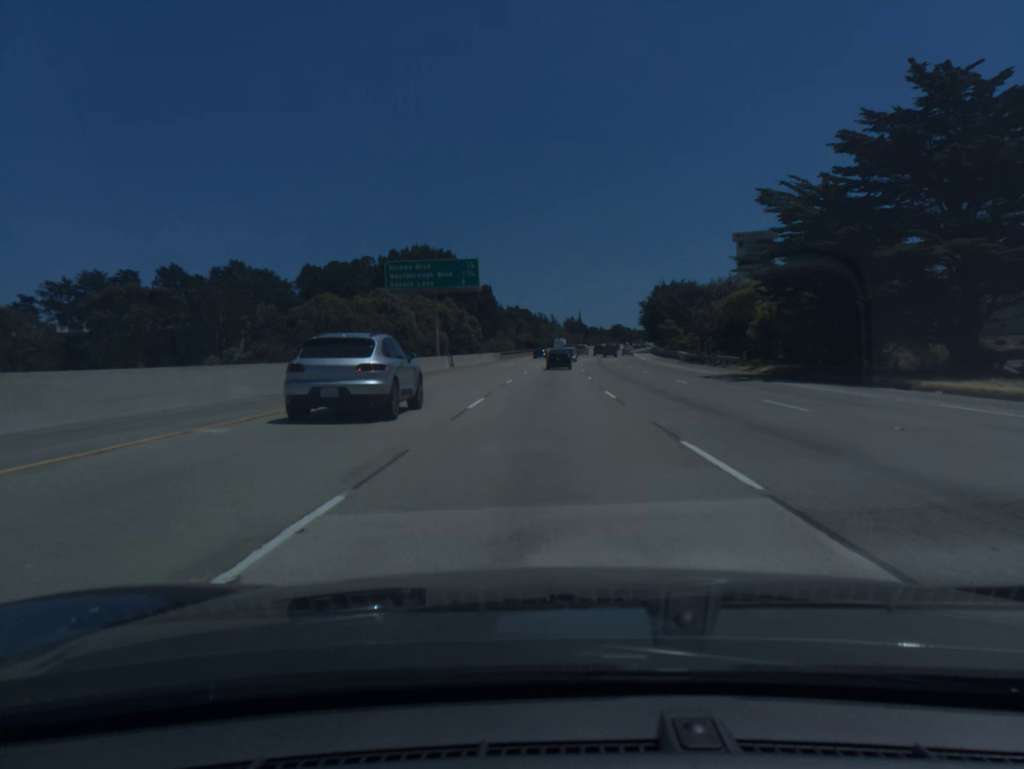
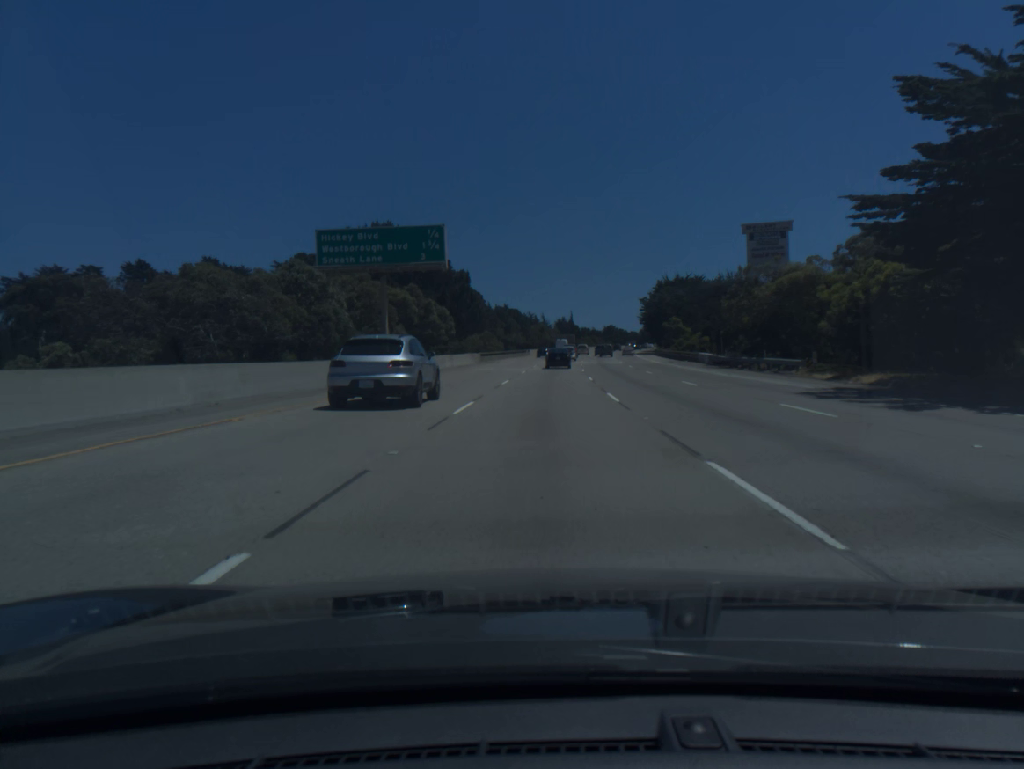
(+0.1, +16.6) m; +1°
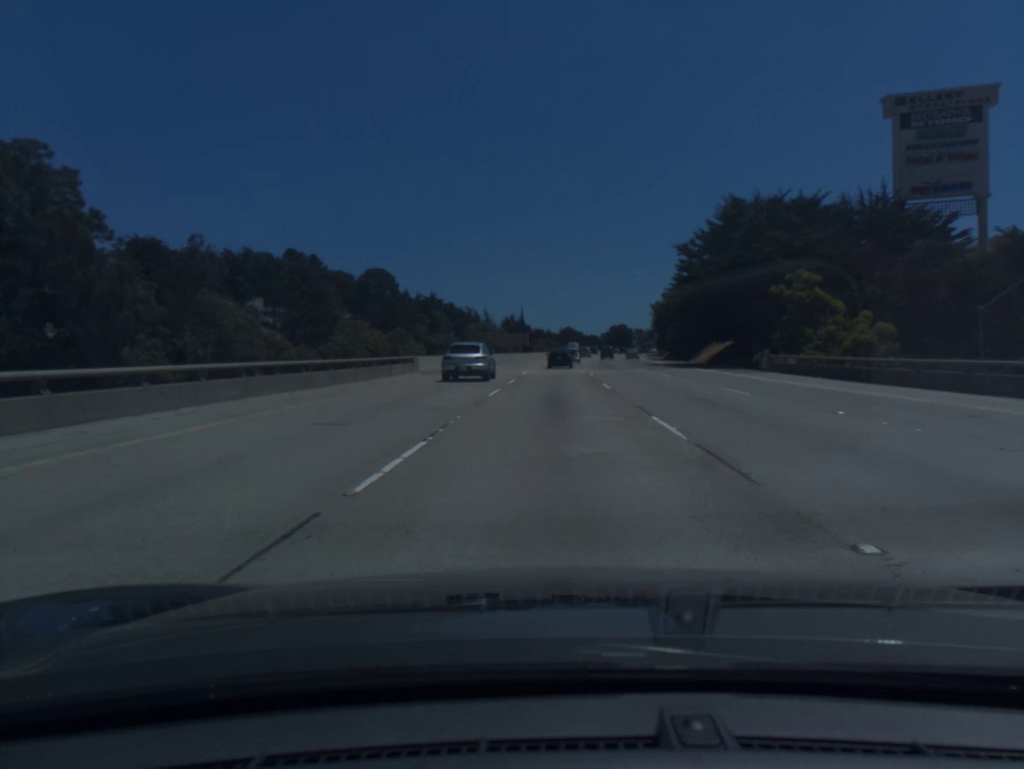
(+2.3, +82.1) m; +4°
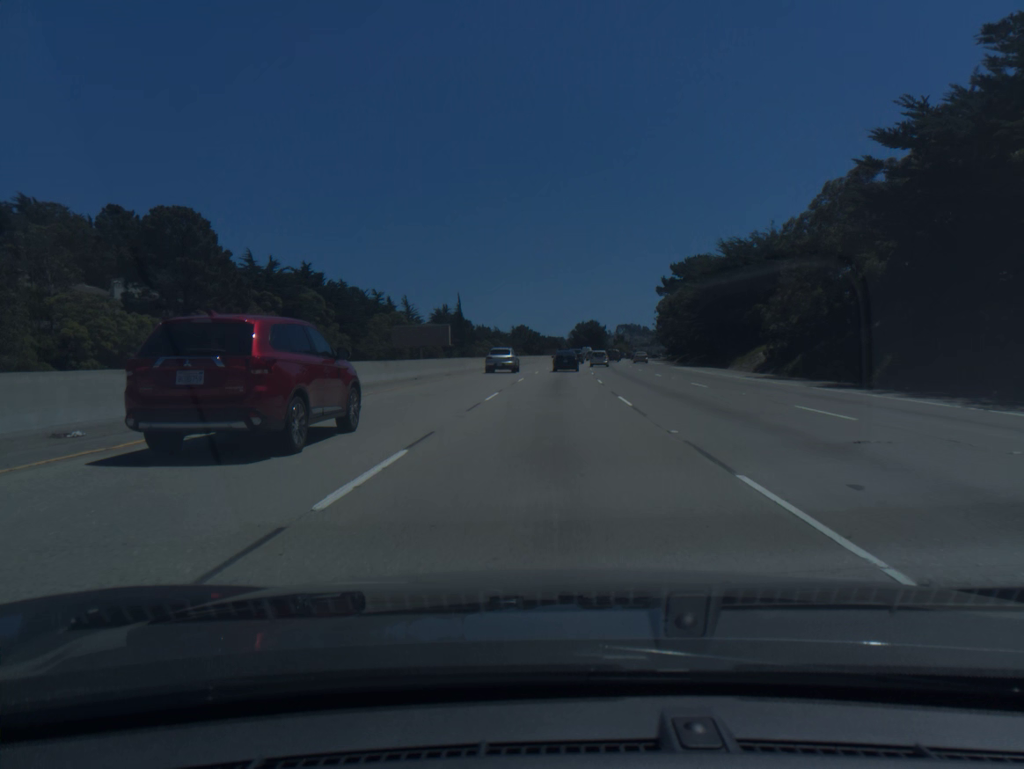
(+2.7, +79.8) m; +4°
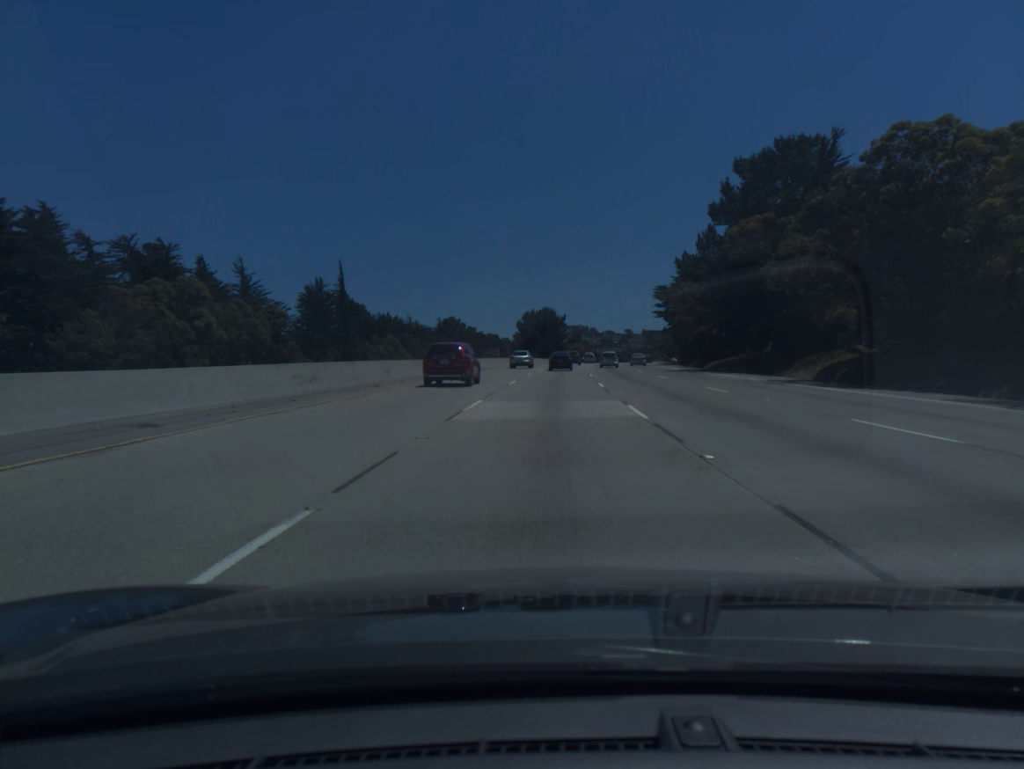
(+2.9, +77.0) m; +4°
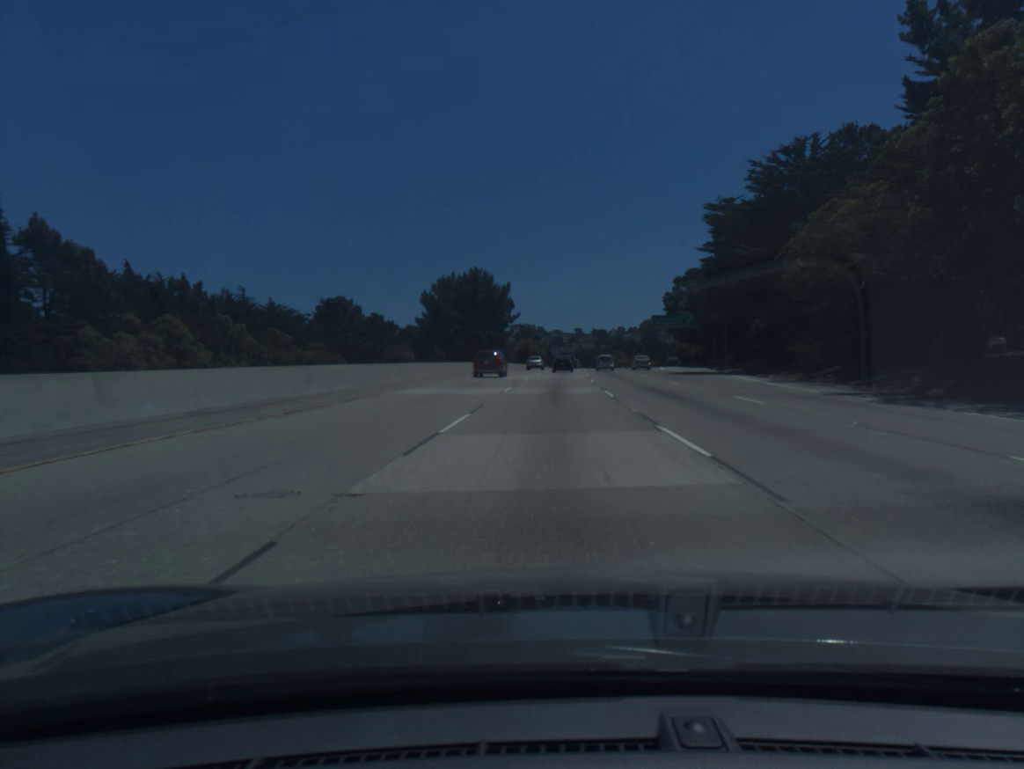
(+2.6, +78.0) m; +4°
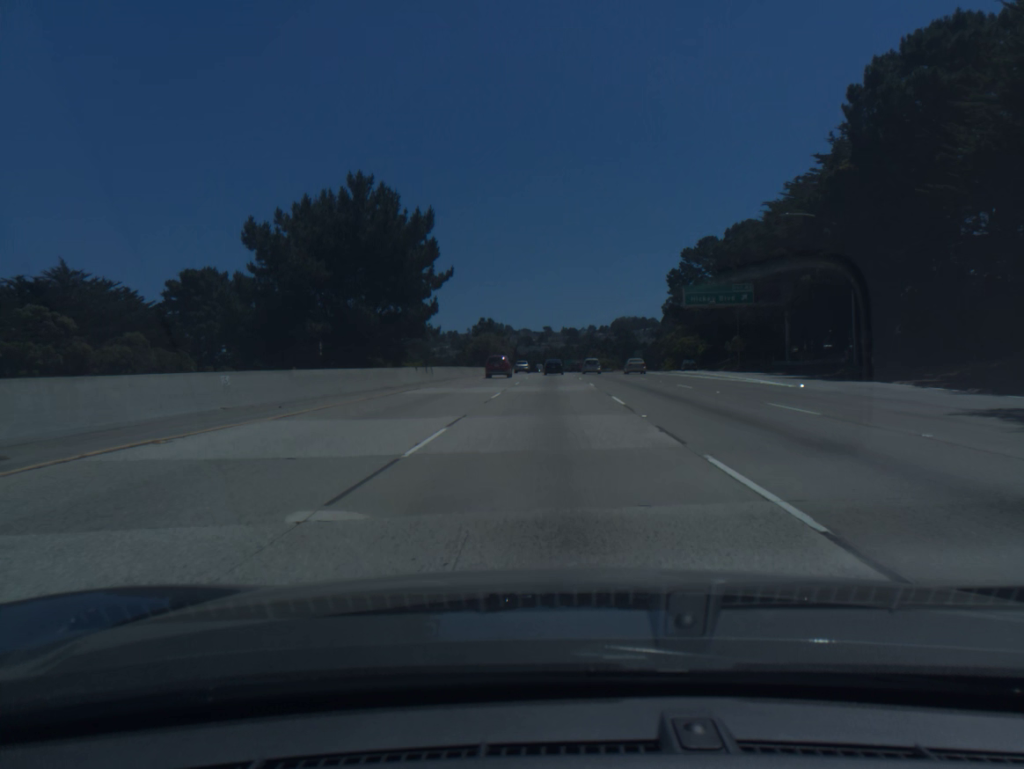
(+1.0, +48.1) m; +2°
